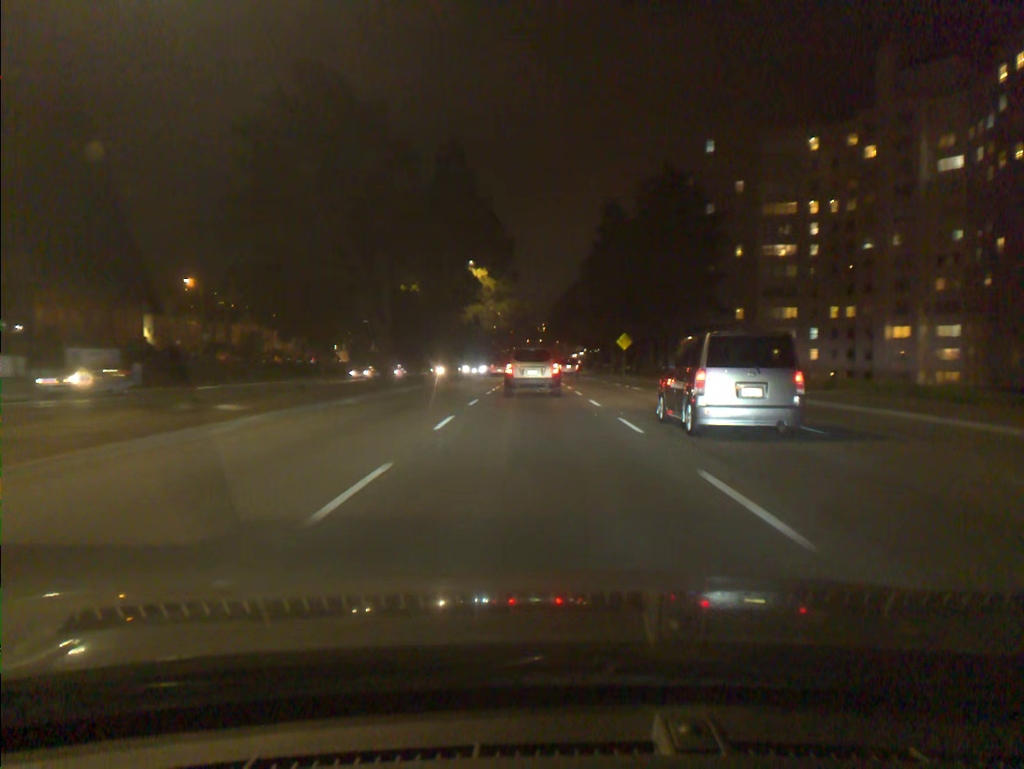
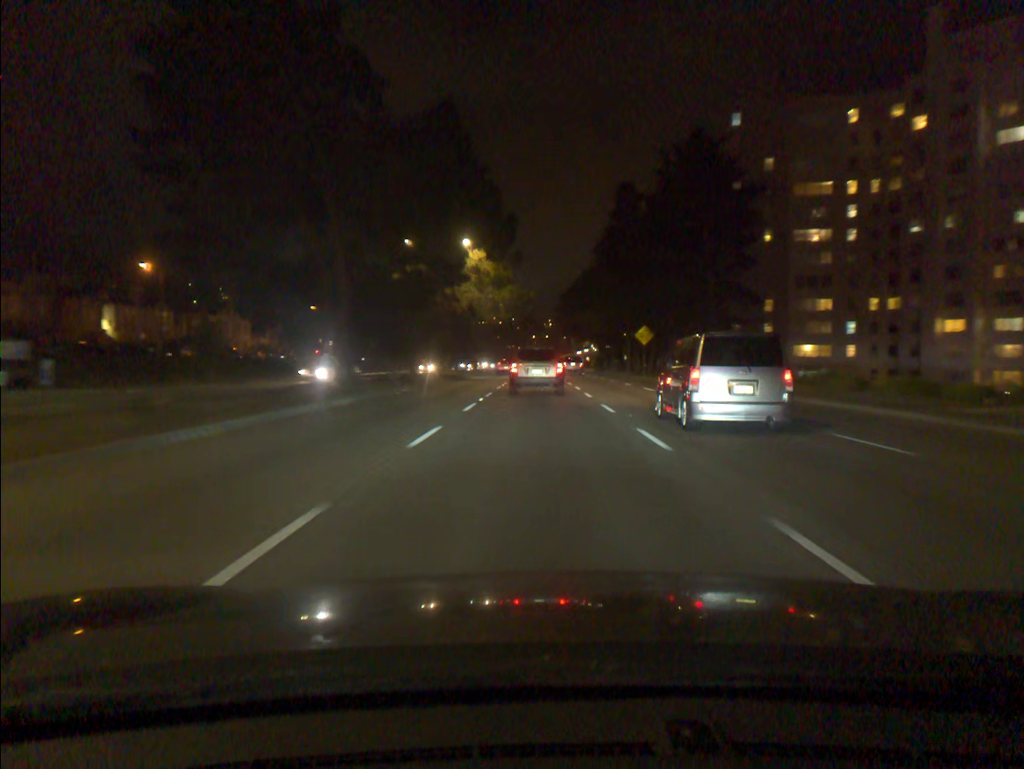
(0.0, +10.1) m; 0°
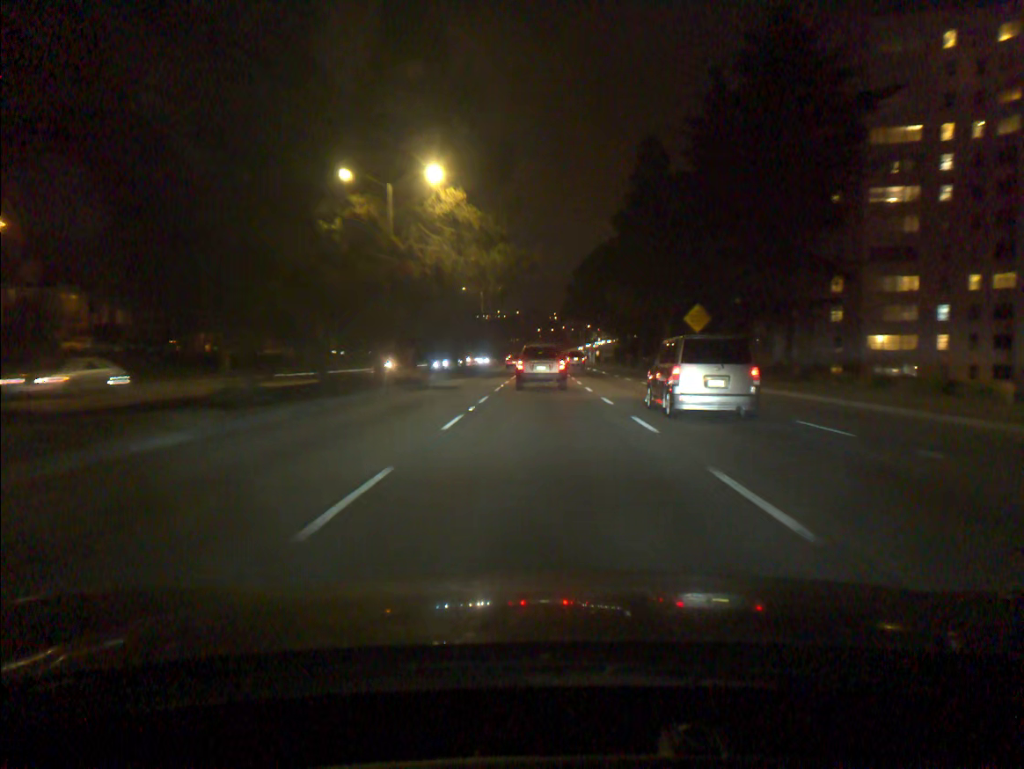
(-0.1, +20.0) m; 0°
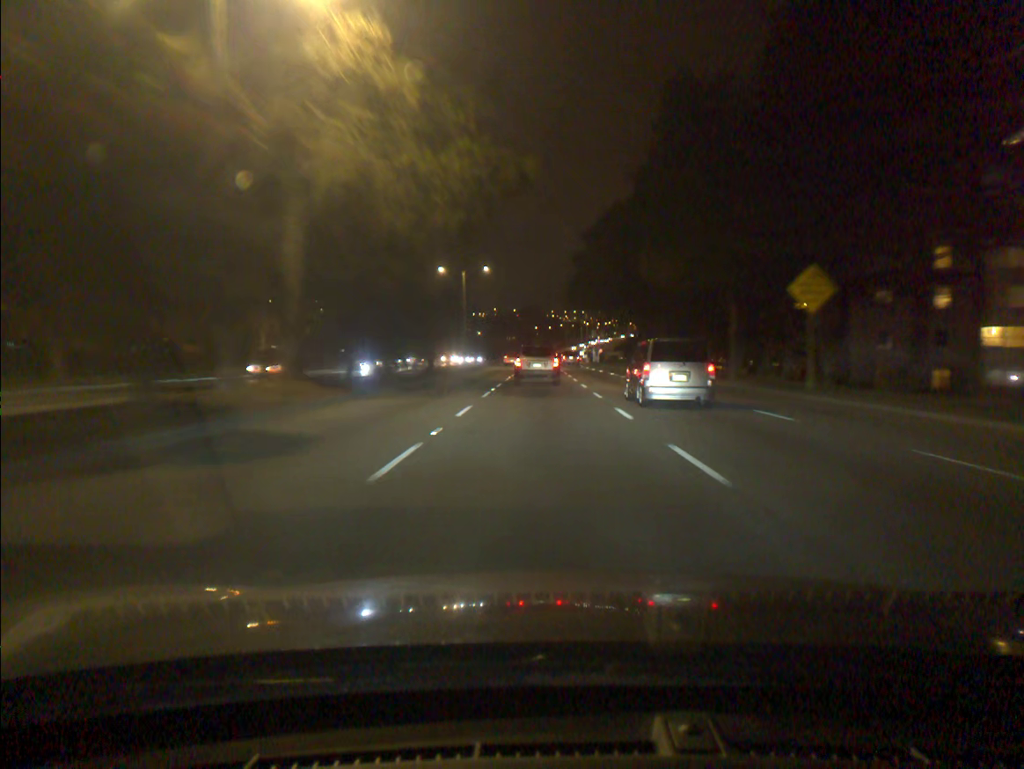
(0.0, +19.9) m; 0°
